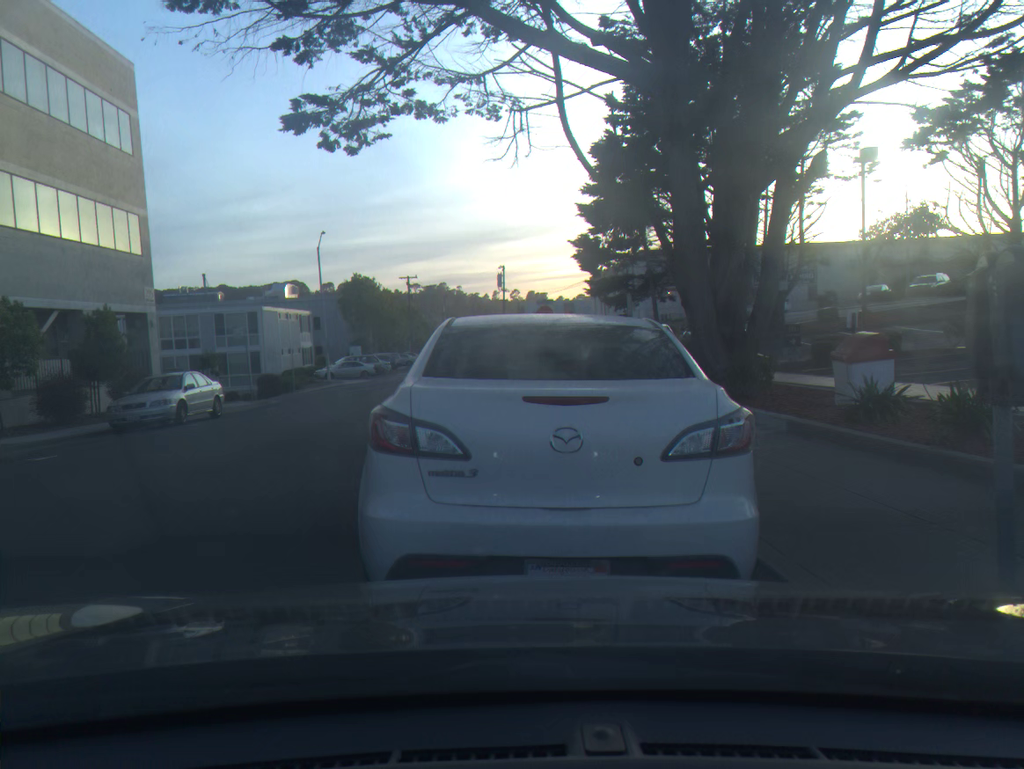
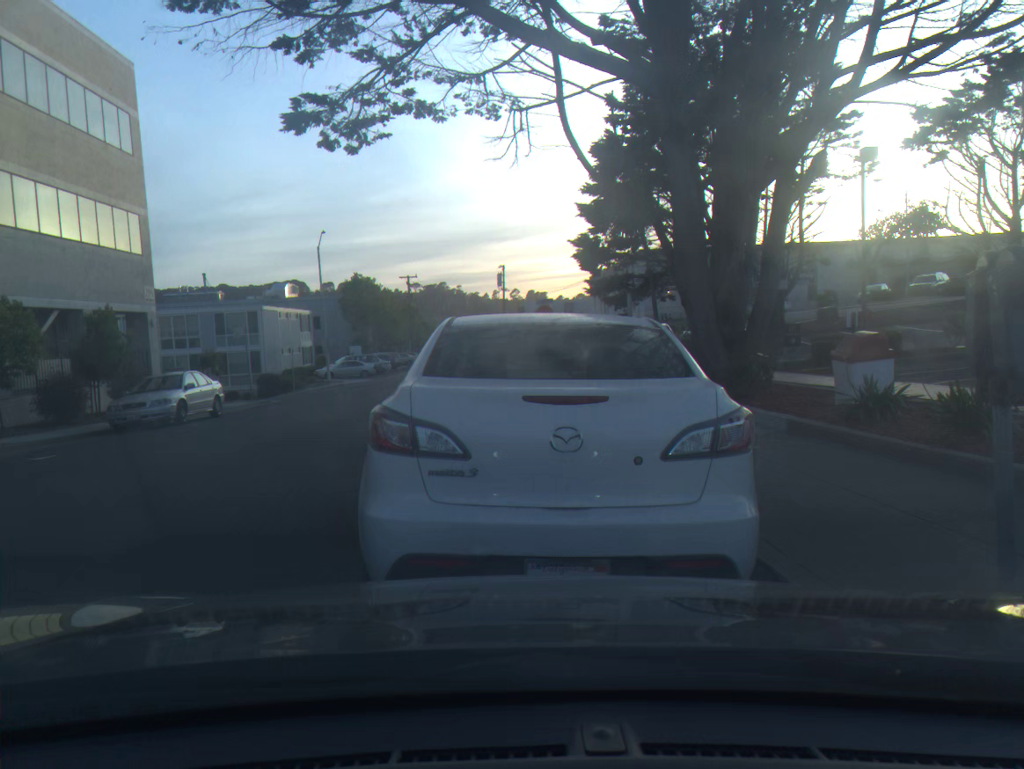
(0.0, 0.0) m; 0°
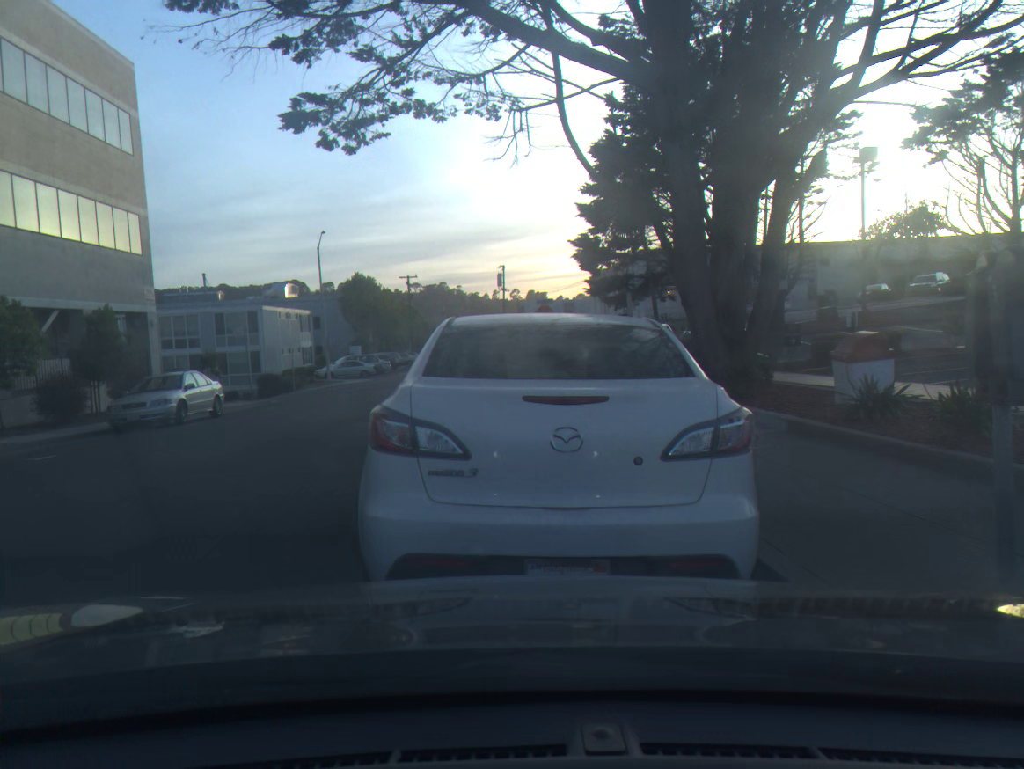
(0.0, 0.0) m; 0°
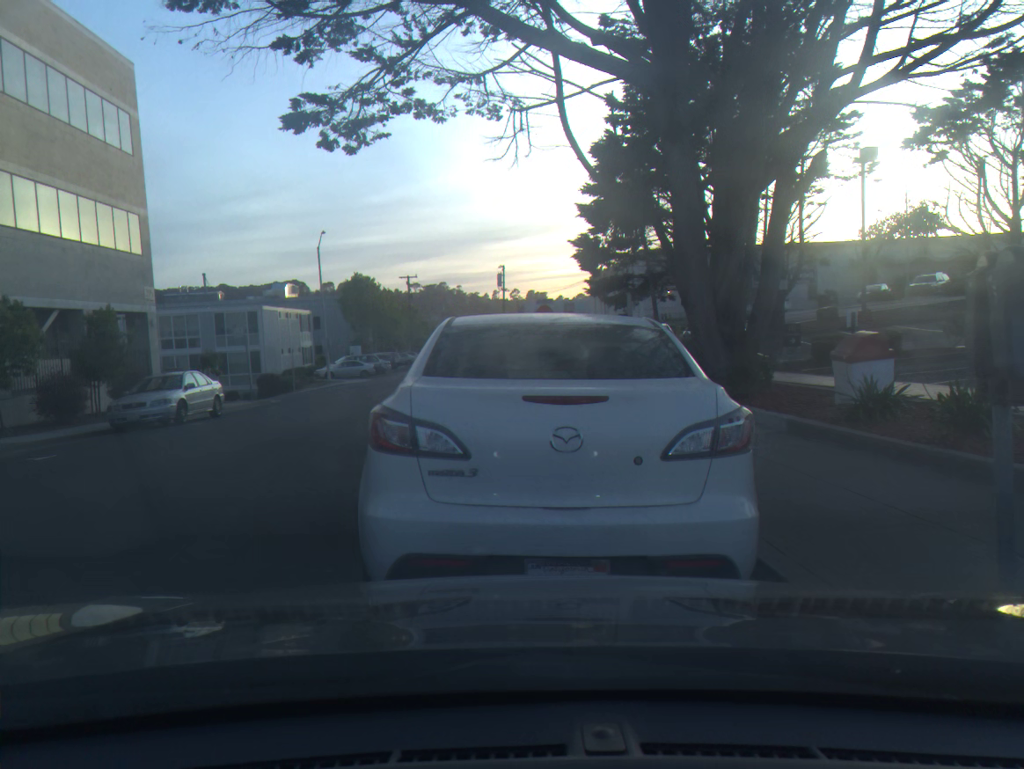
(0.0, 0.0) m; 0°
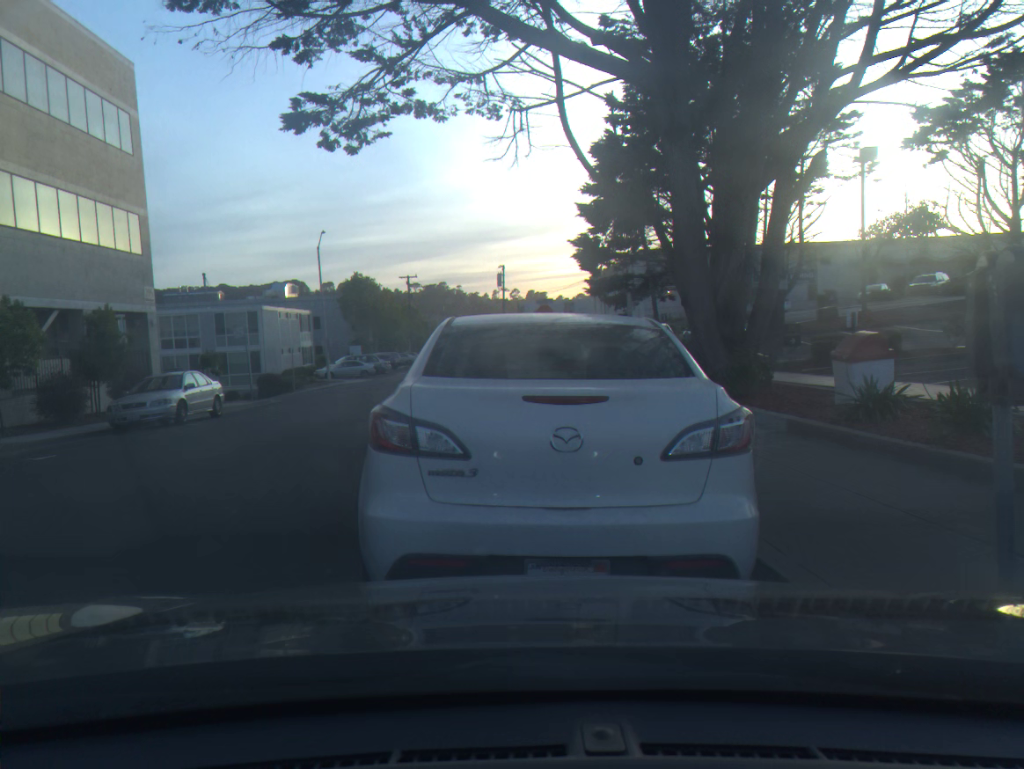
(0.0, 0.0) m; 0°
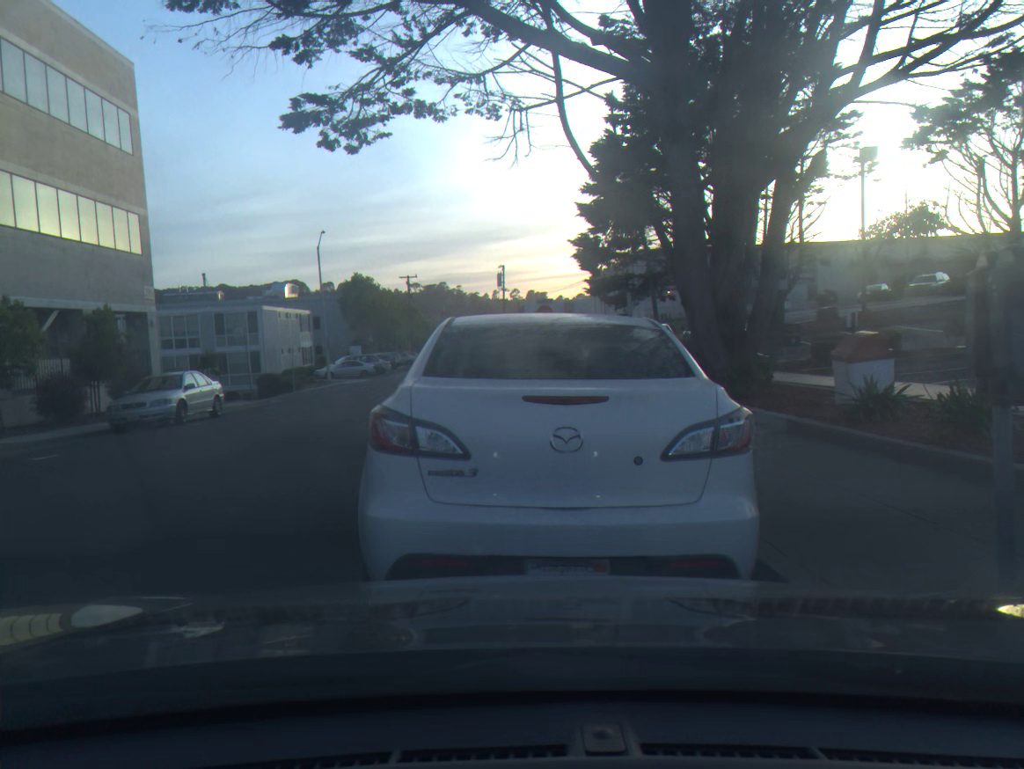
(0.0, 0.0) m; 0°
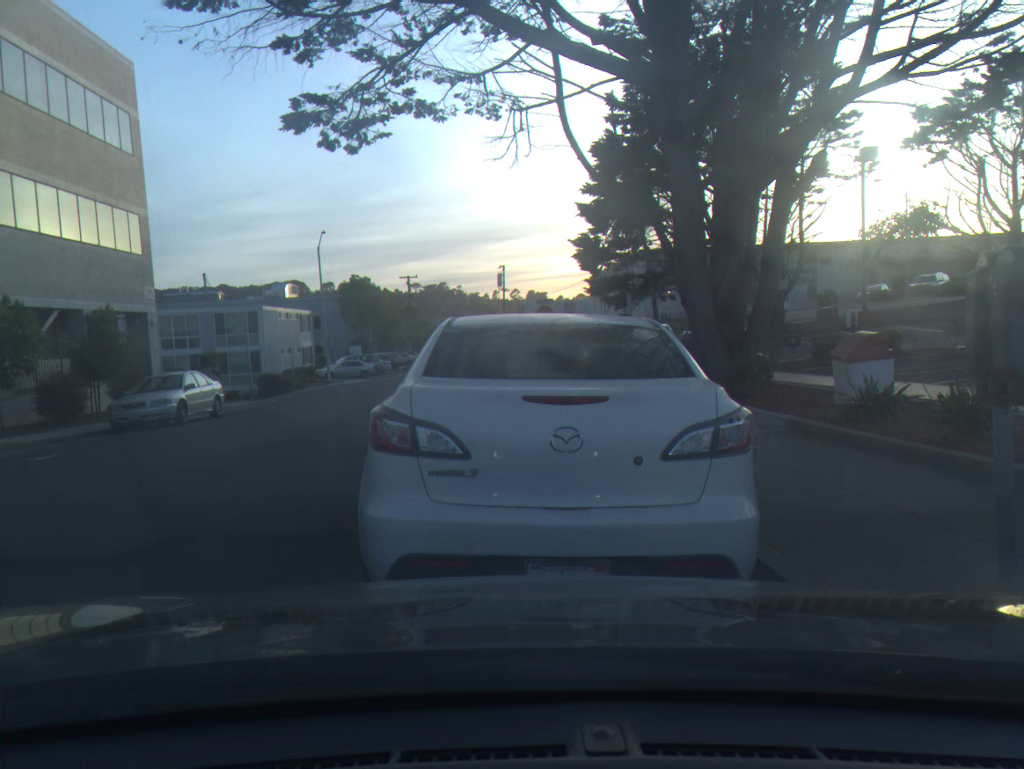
(0.0, 0.0) m; 0°
